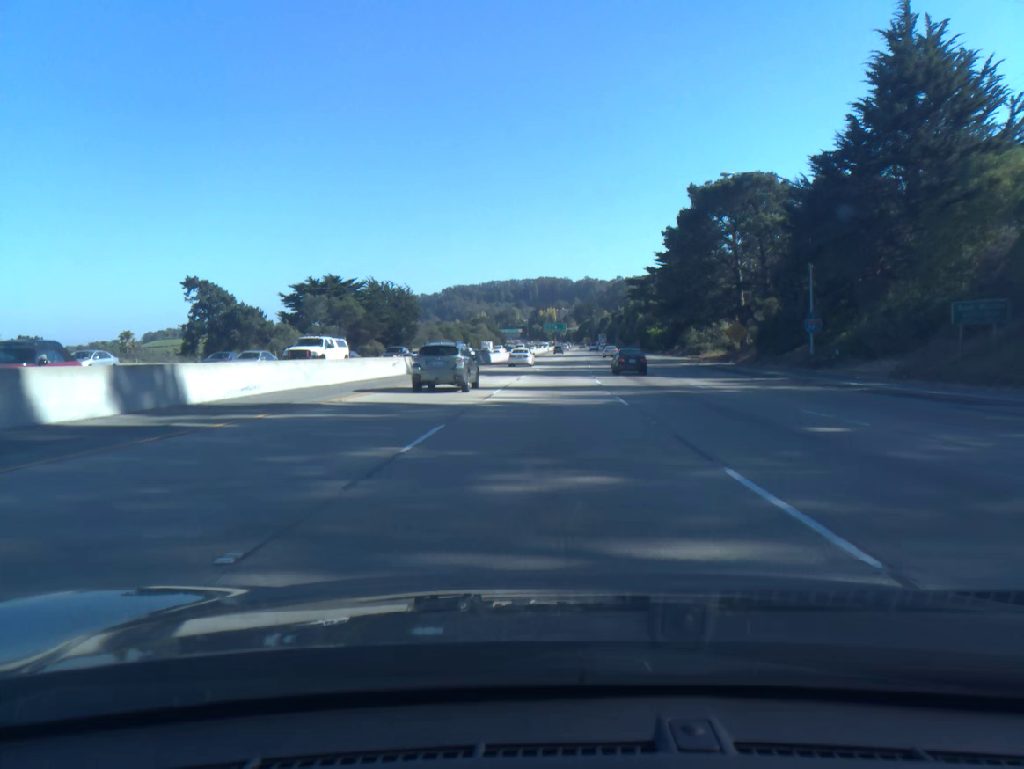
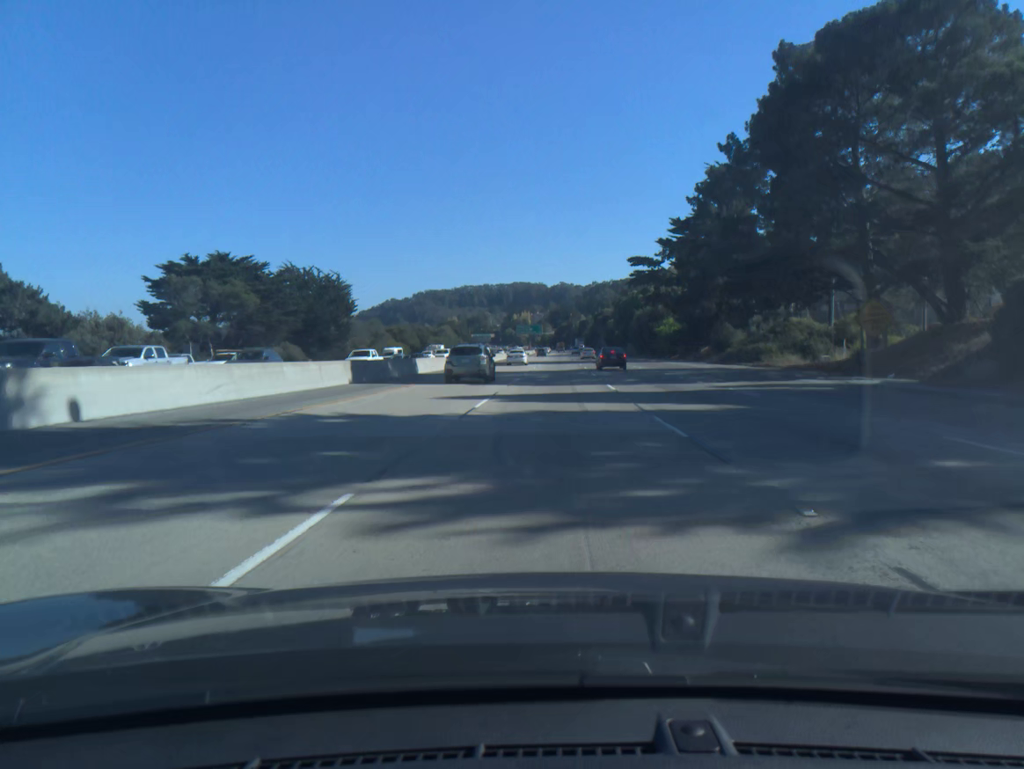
(+0.6, +35.9) m; +2°
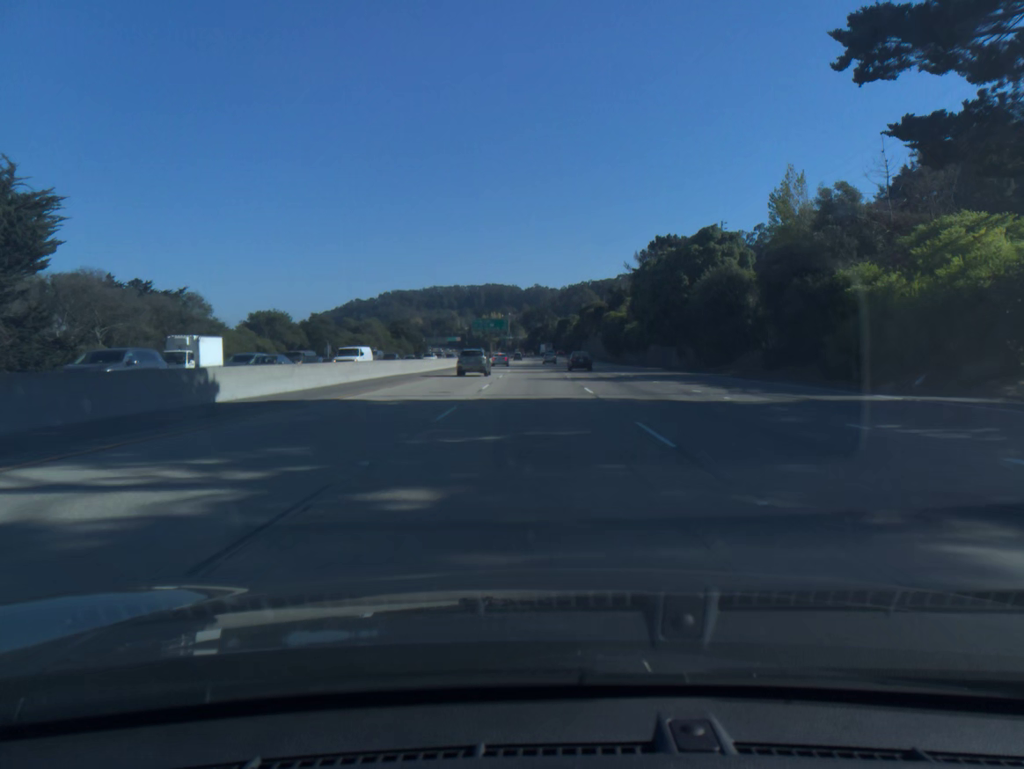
(+1.8, +71.6) m; +2°
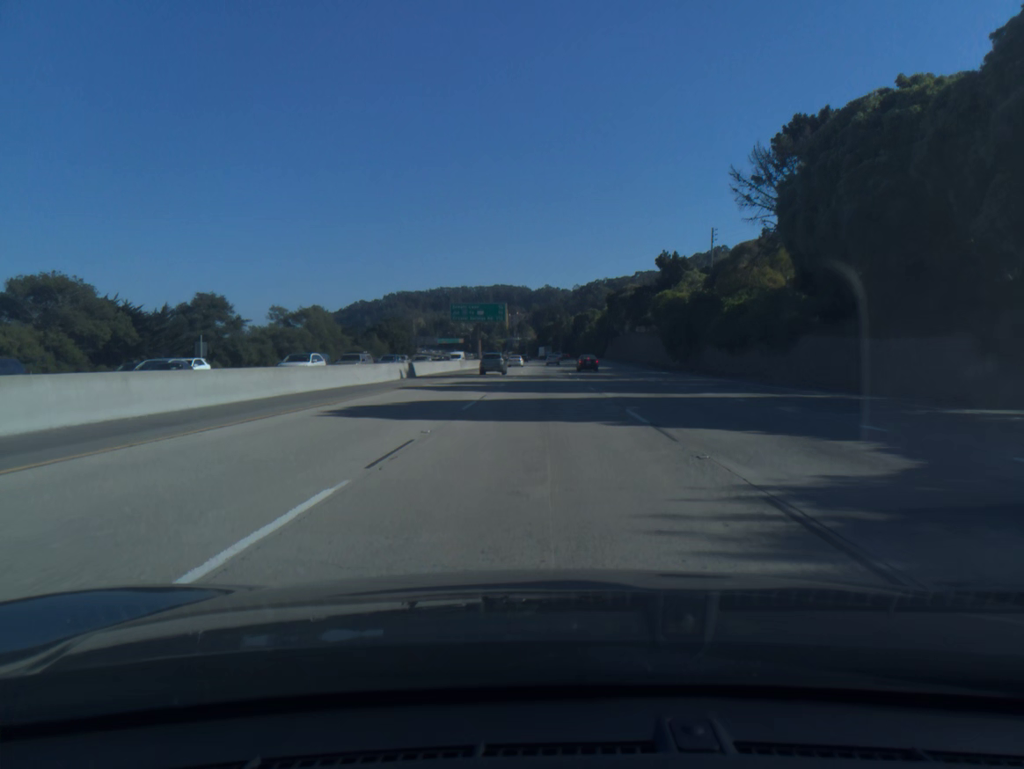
(-0.4, +53.6) m; -1°
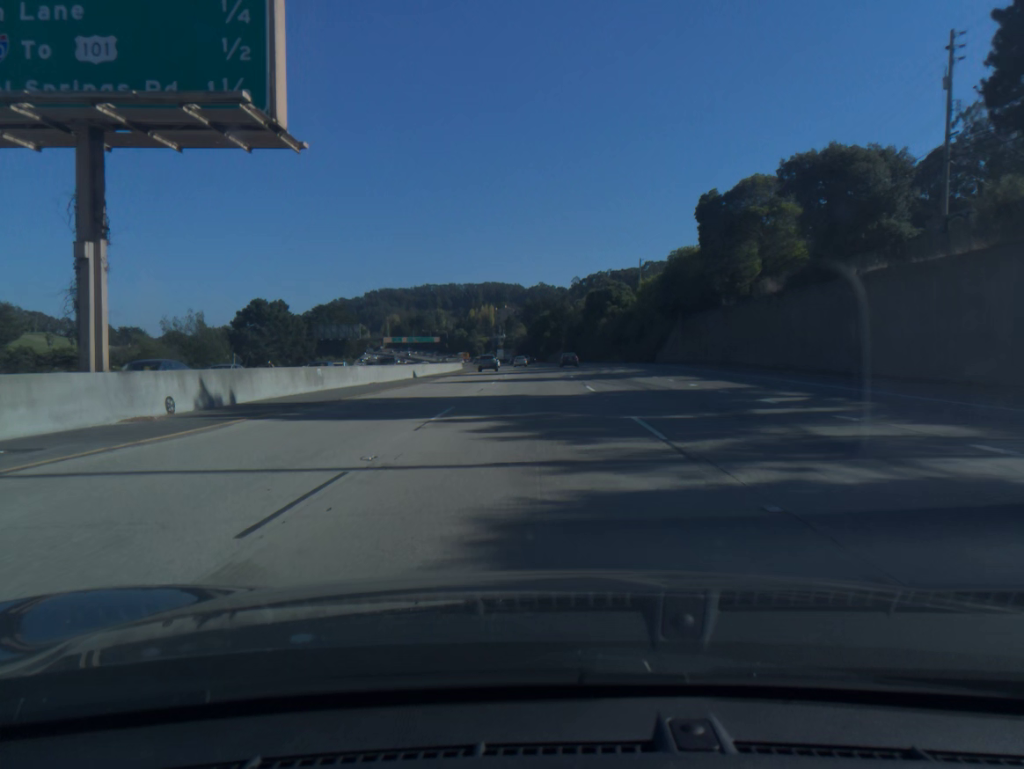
(+0.6, +89.0) m; 0°
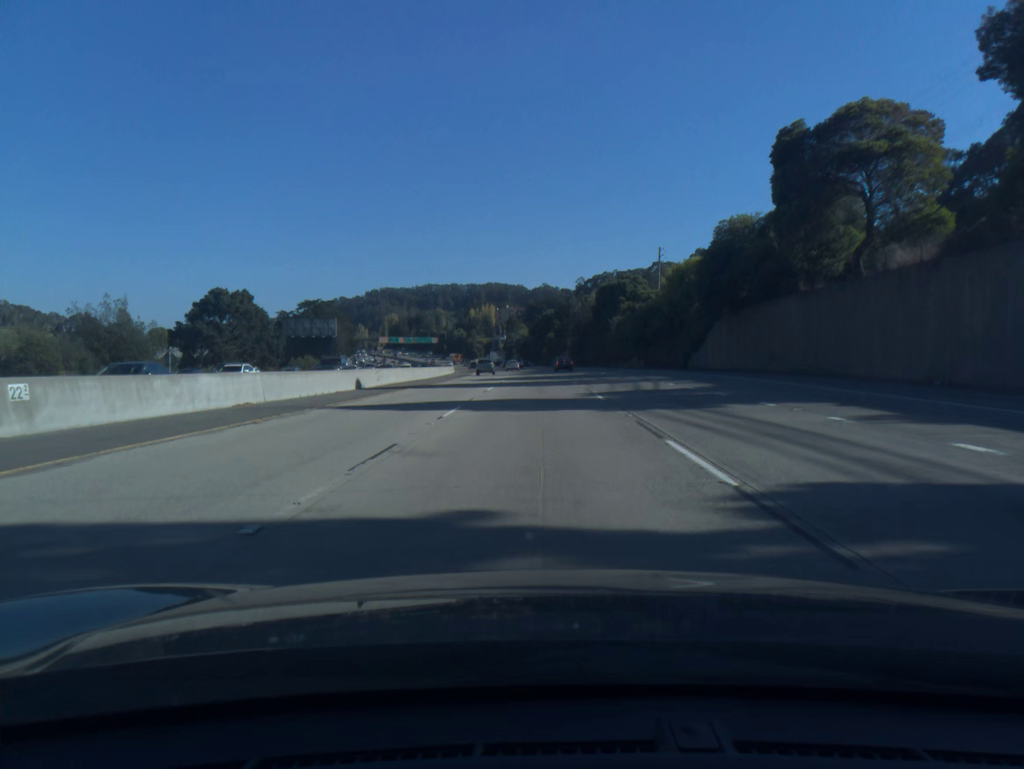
(0.0, +17.8) m; 0°
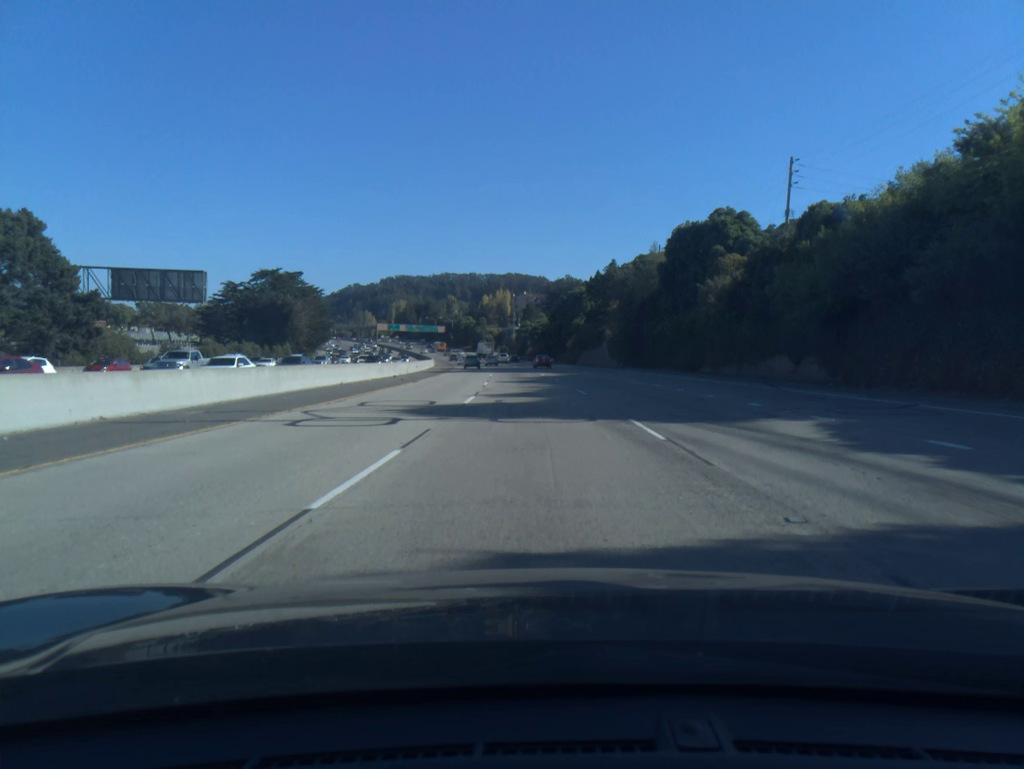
(-0.4, +53.2) m; -1°
